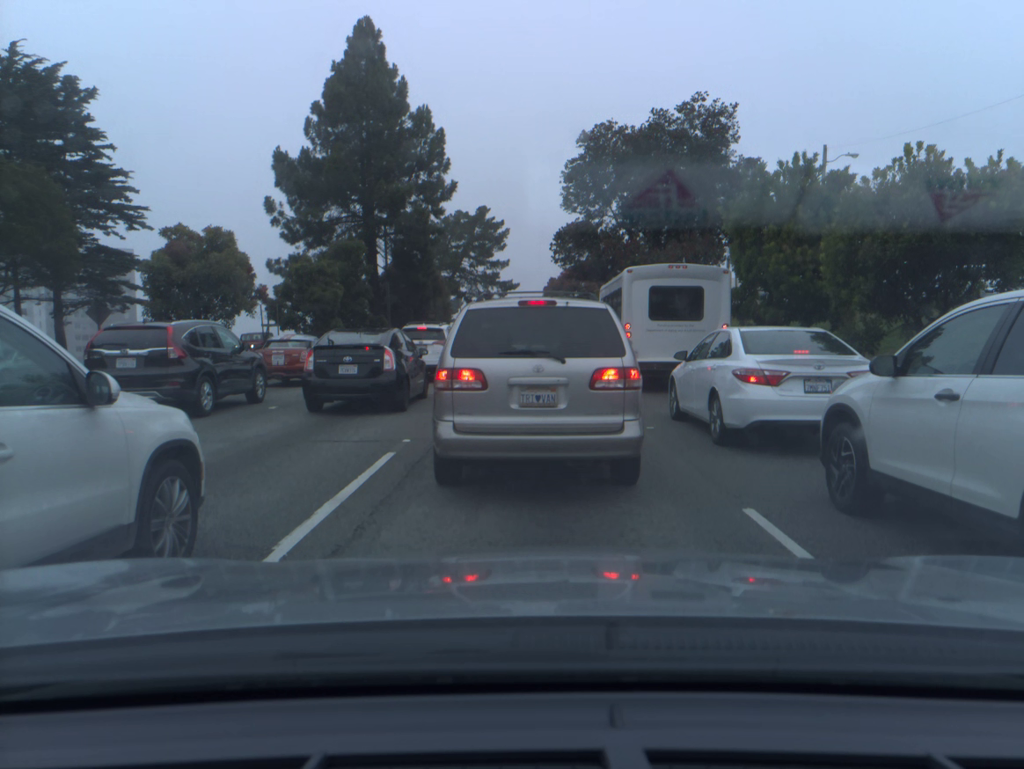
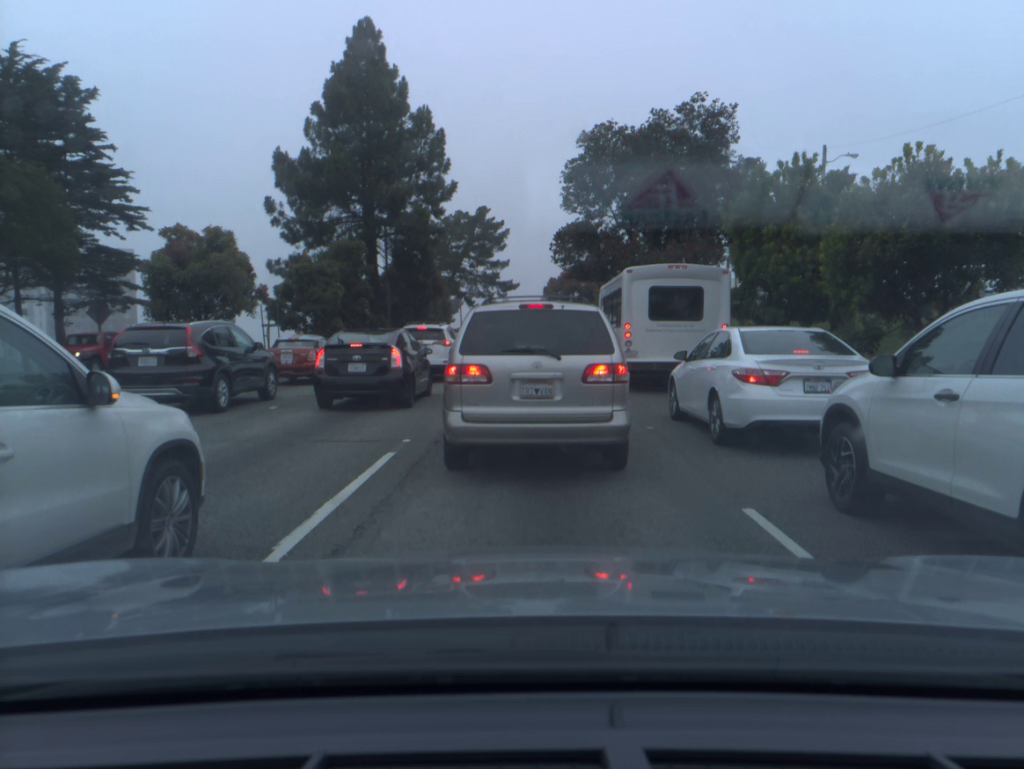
(0.0, 0.0) m; 0°
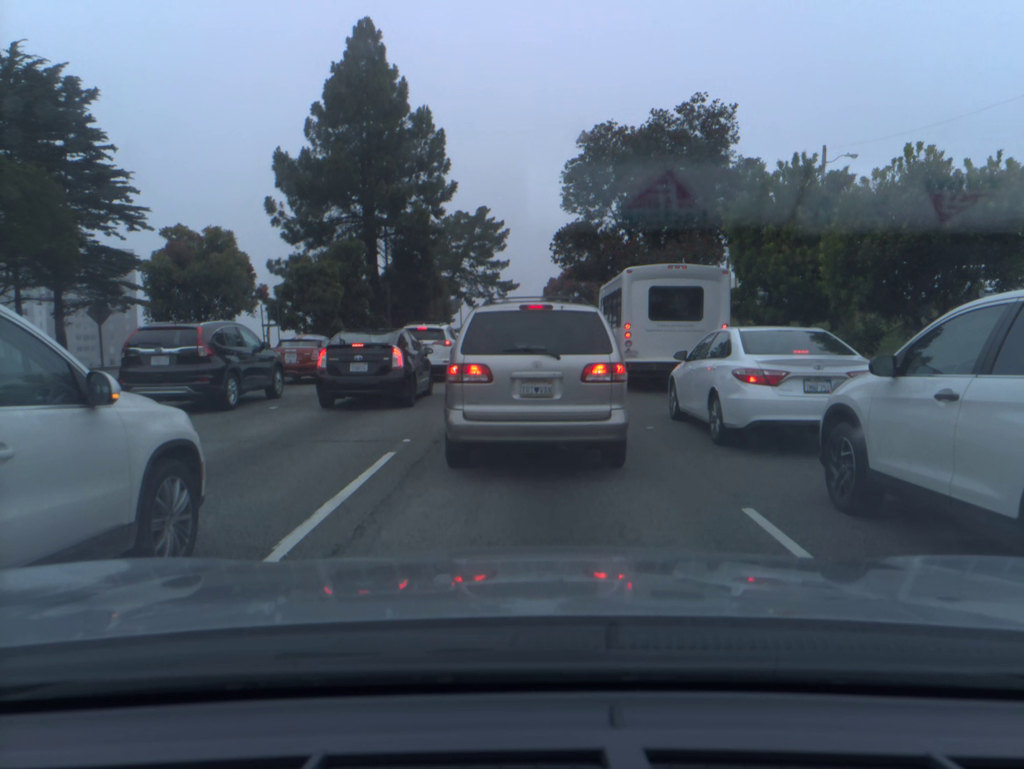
(0.0, 0.0) m; 0°
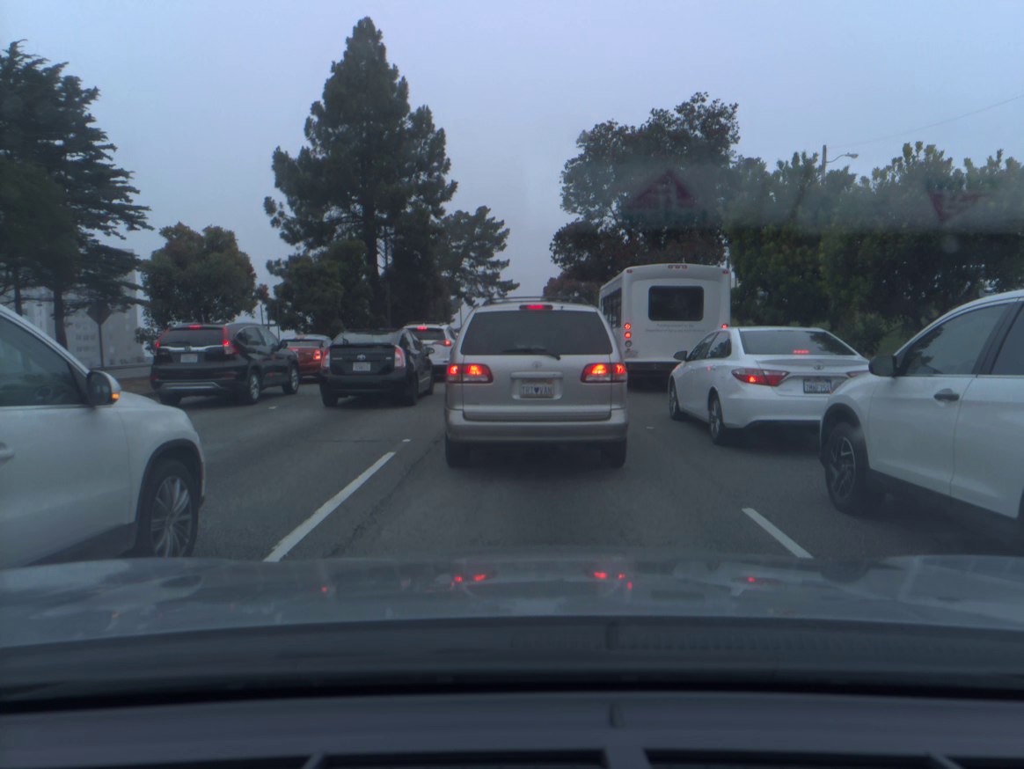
(0.0, 0.0) m; 0°
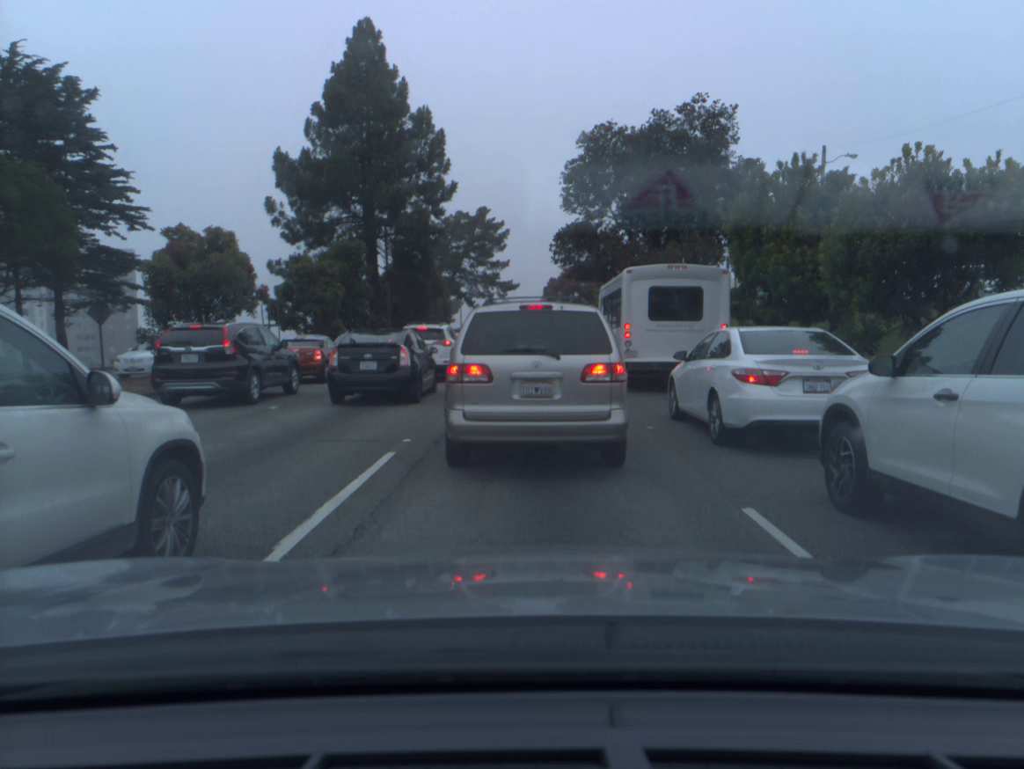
(0.0, 0.0) m; 0°
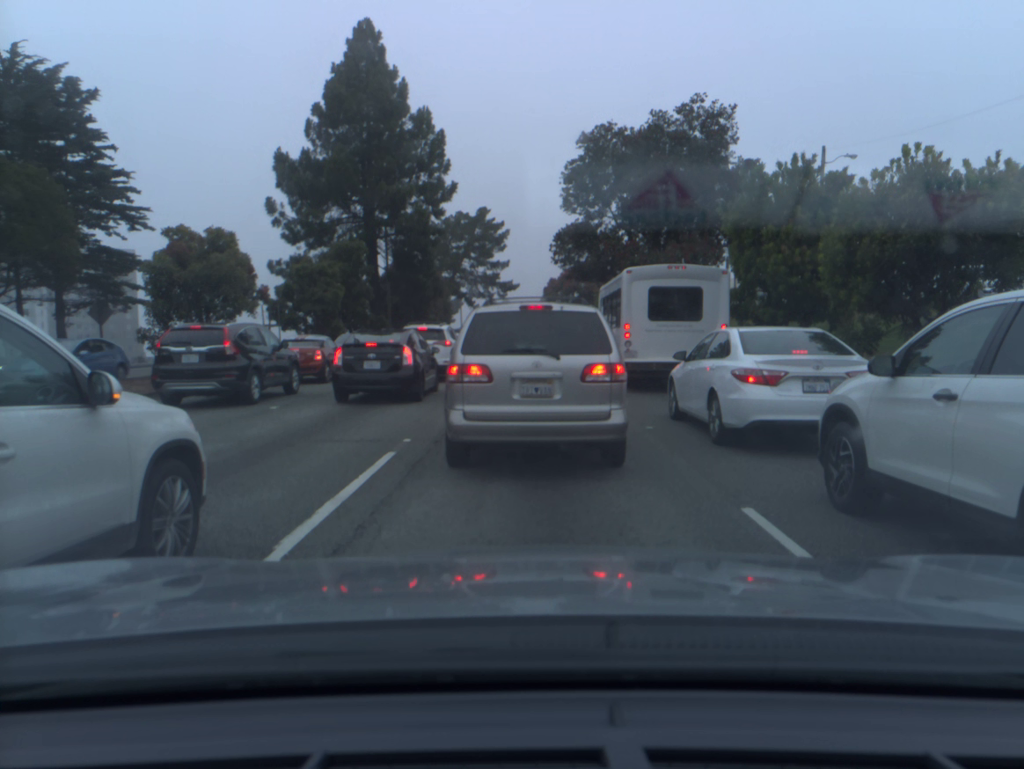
(0.0, 0.0) m; 0°
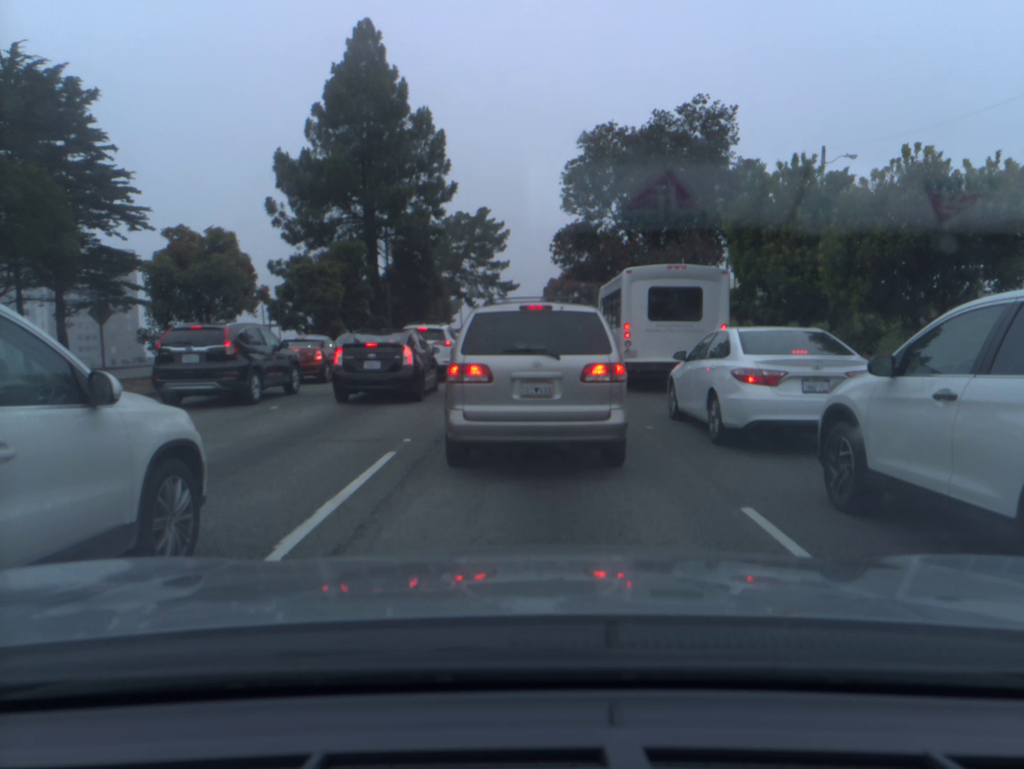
(0.0, 0.0) m; 0°
